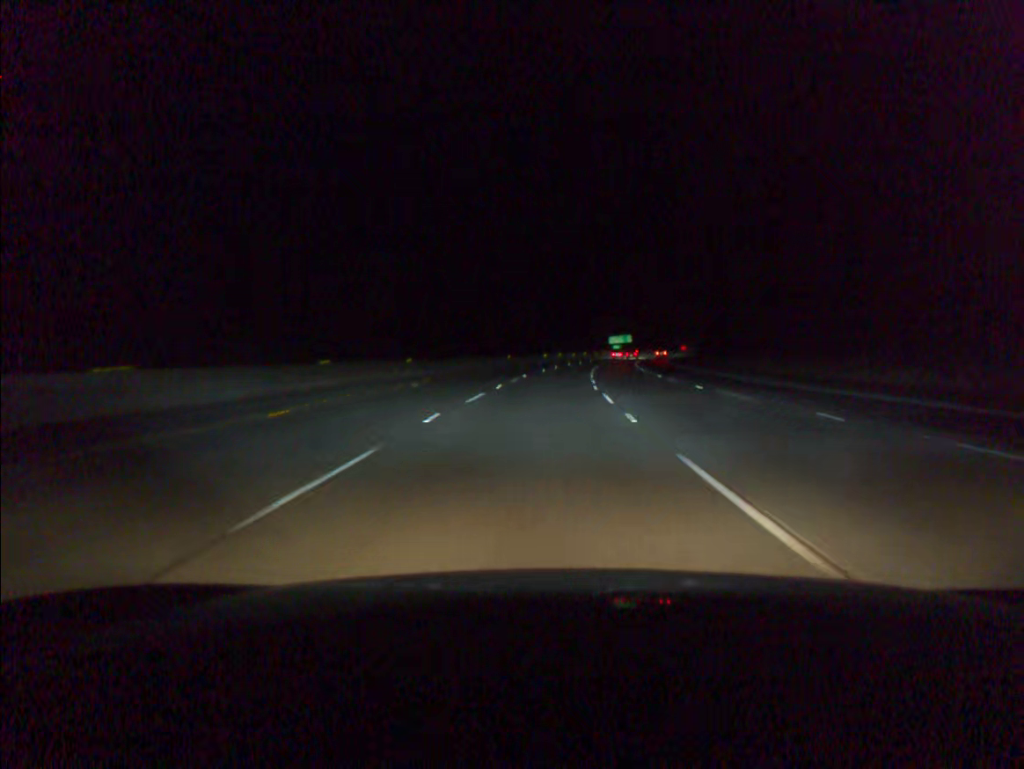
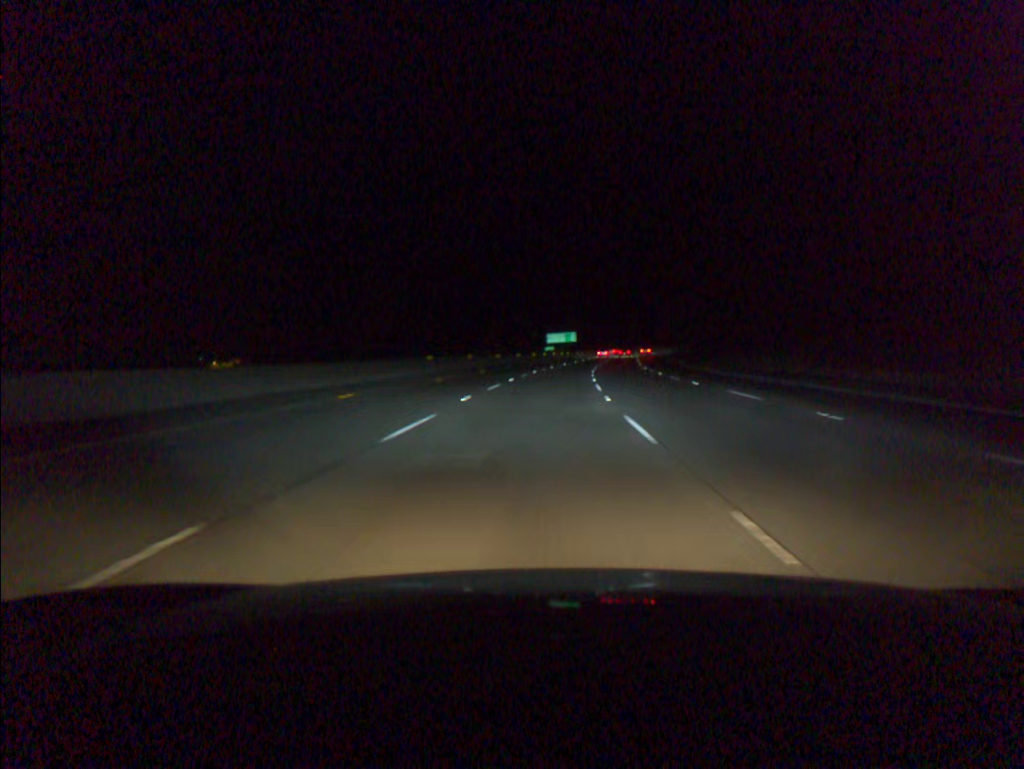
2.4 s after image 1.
(+3.0, +67.2) m; +5°
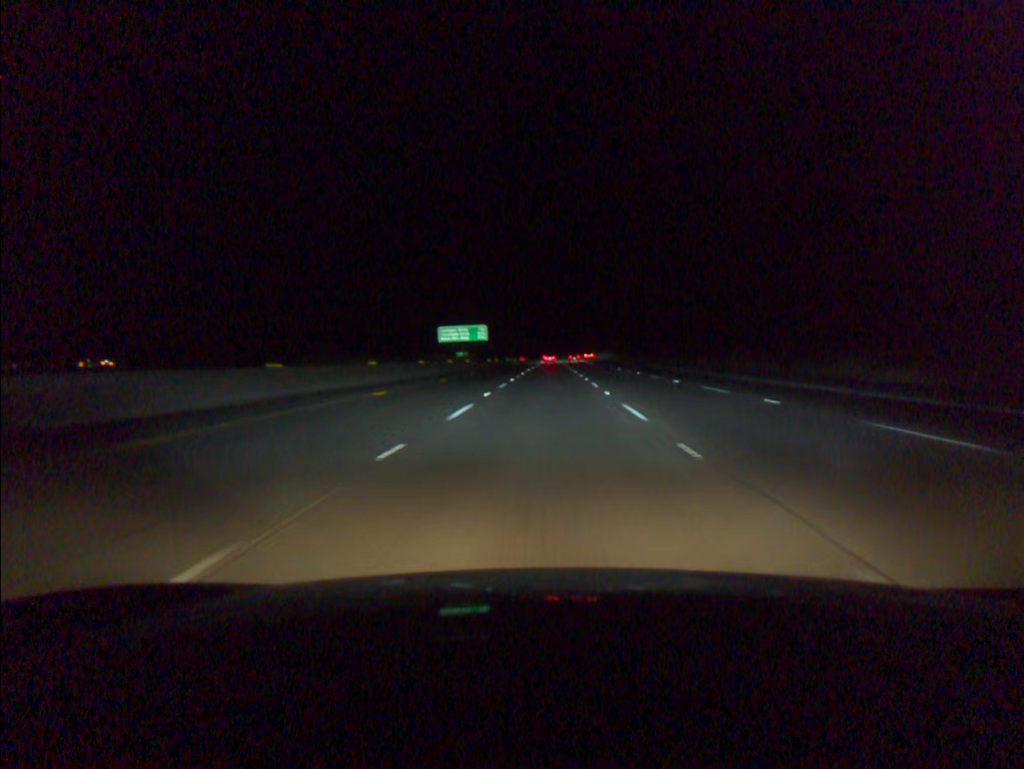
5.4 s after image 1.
(+5.0, +83.4) m; +6°
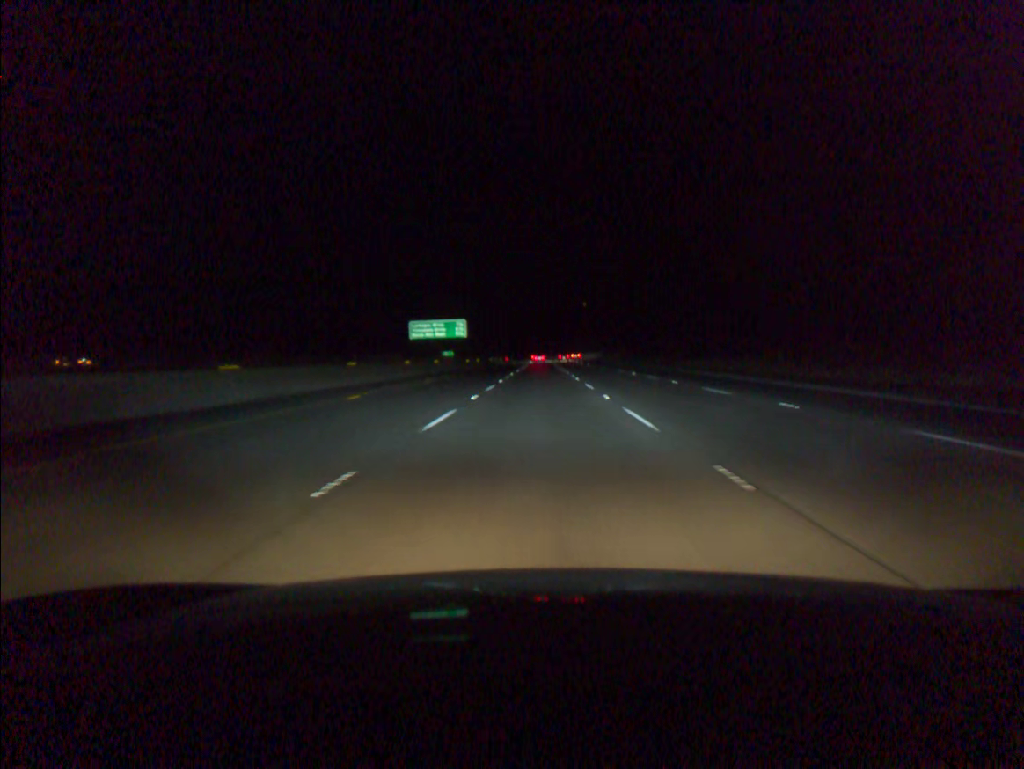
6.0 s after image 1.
(+0.1, +16.6) m; +1°
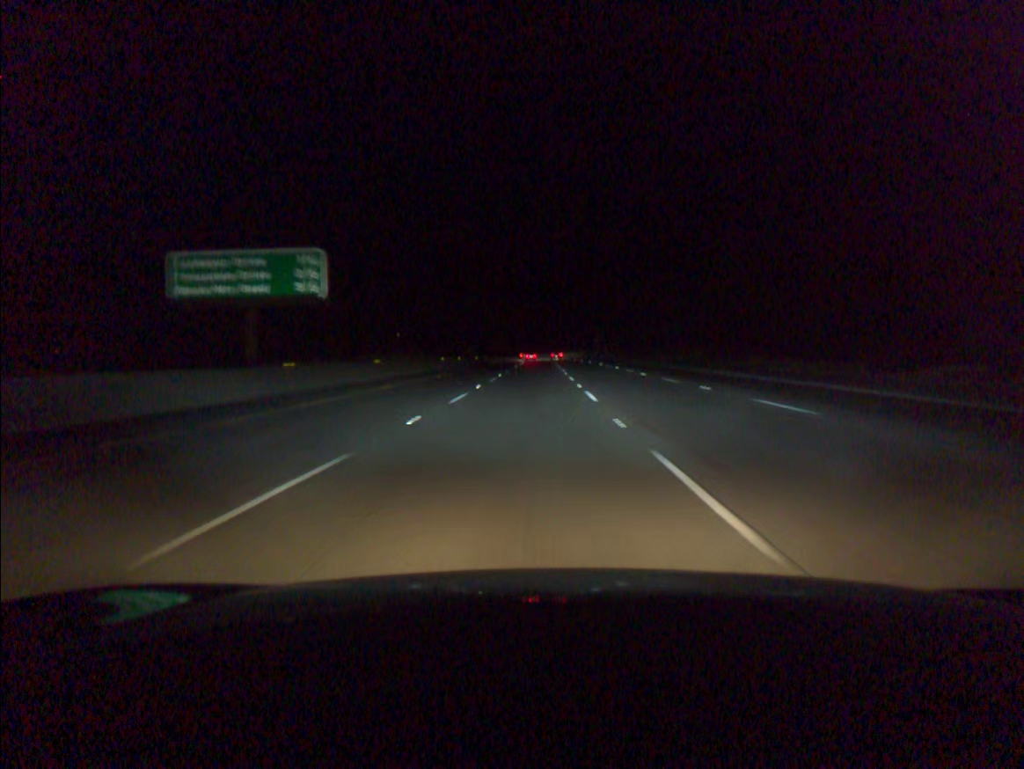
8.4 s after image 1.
(+0.5, +66.0) m; 0°
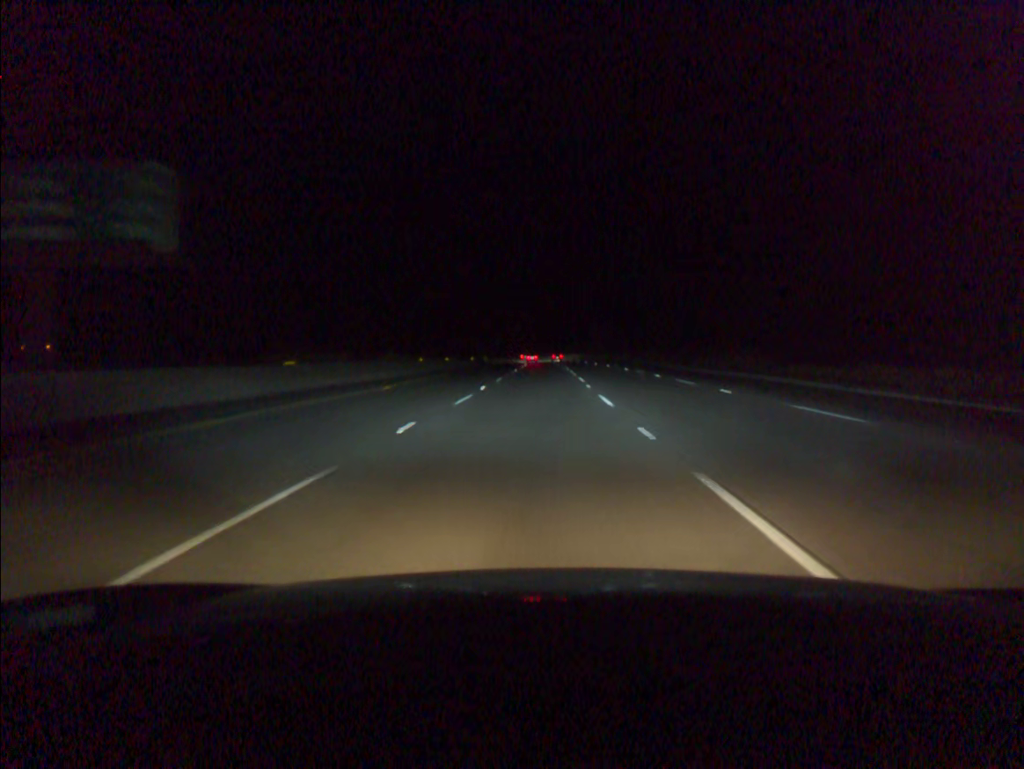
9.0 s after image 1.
(-0.1, +16.4) m; 0°
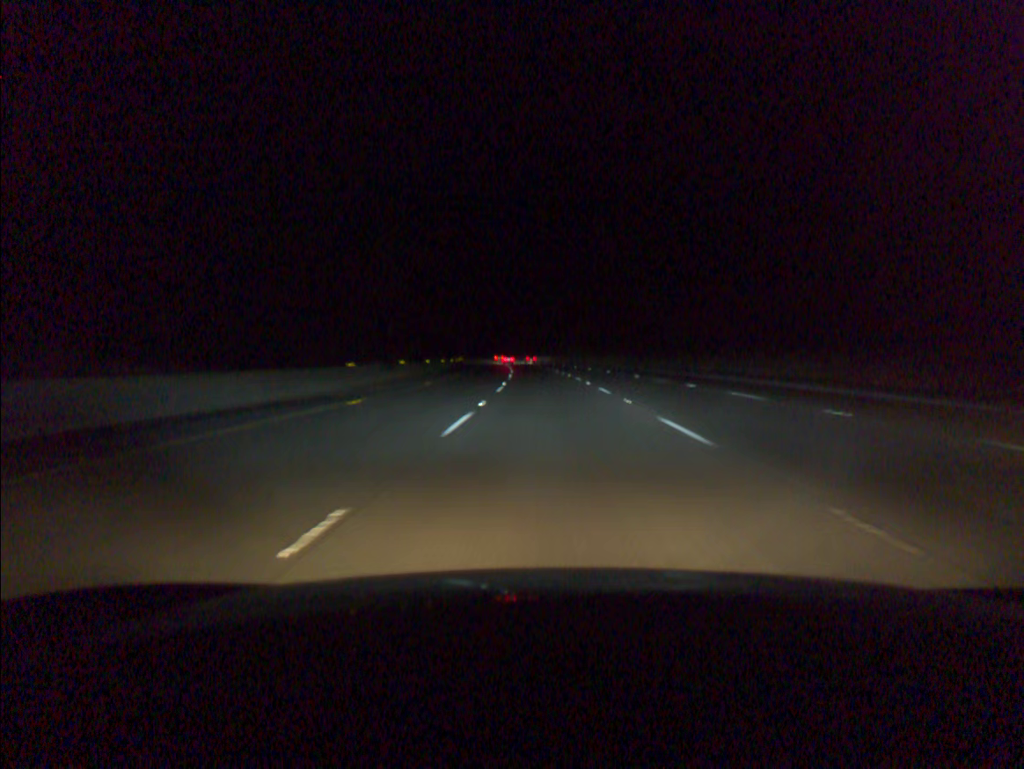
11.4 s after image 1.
(0.0, +65.5) m; 0°
